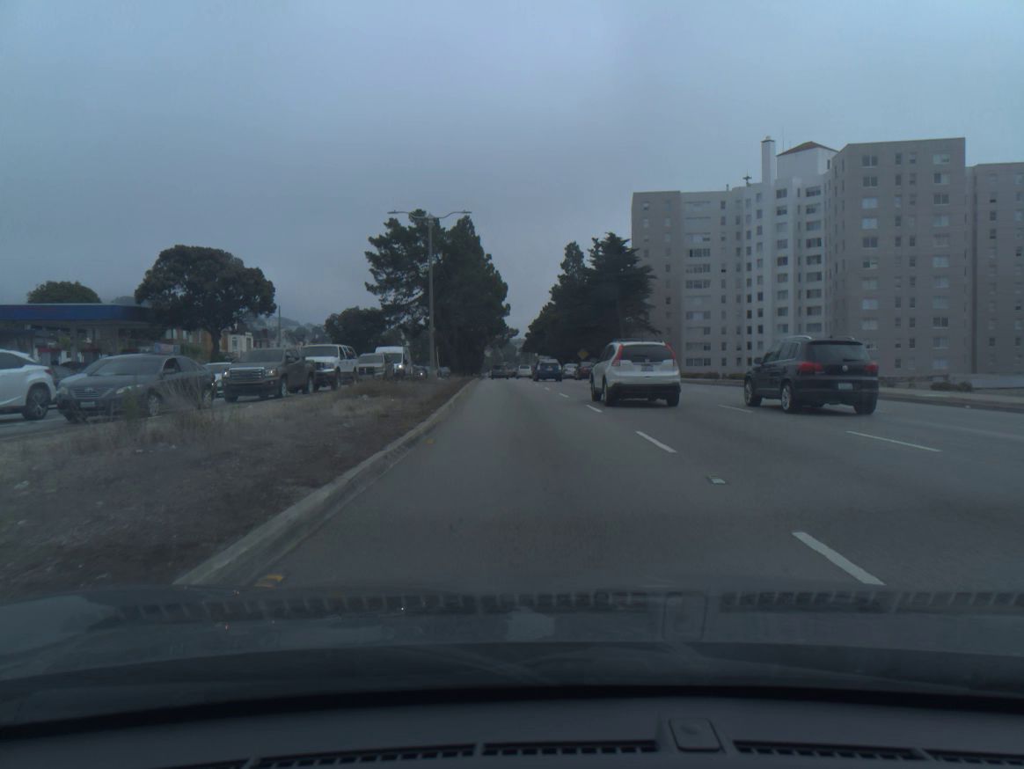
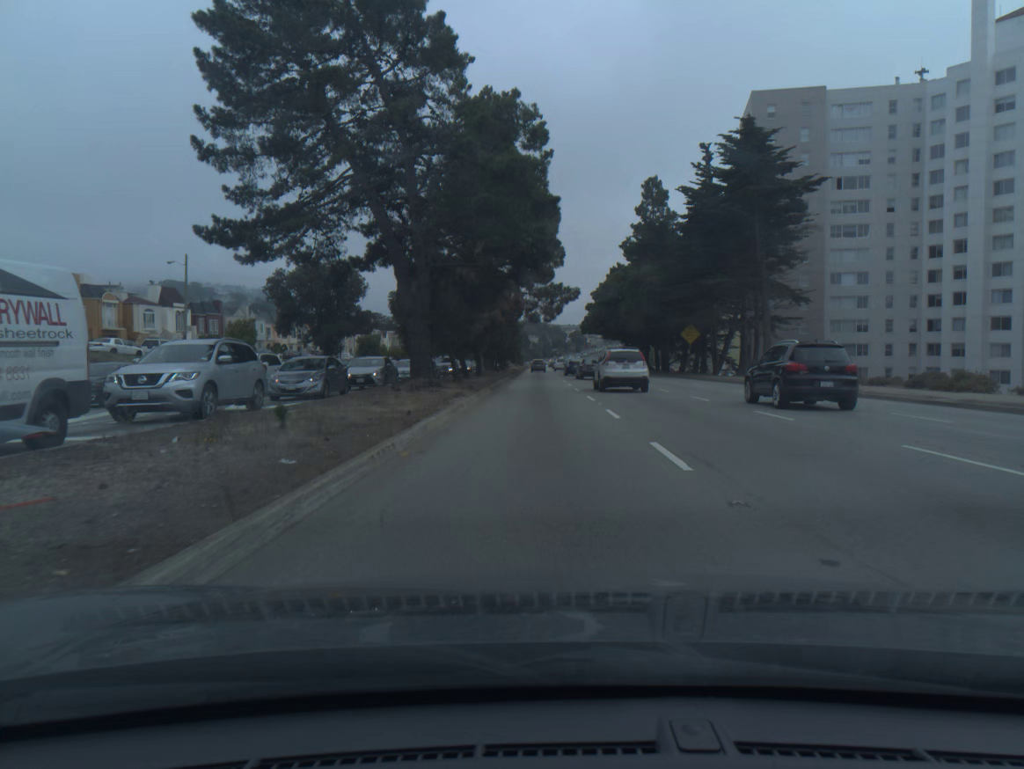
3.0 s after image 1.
(-2.0, +46.0) m; -3°
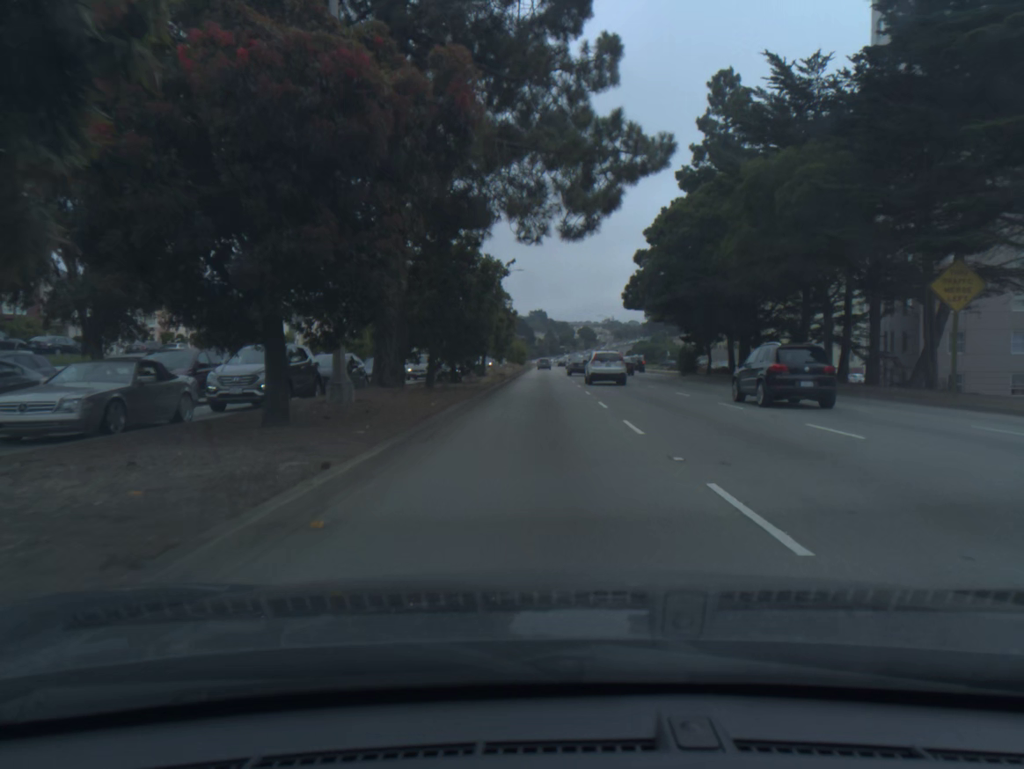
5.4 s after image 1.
(-0.2, +40.2) m; 0°
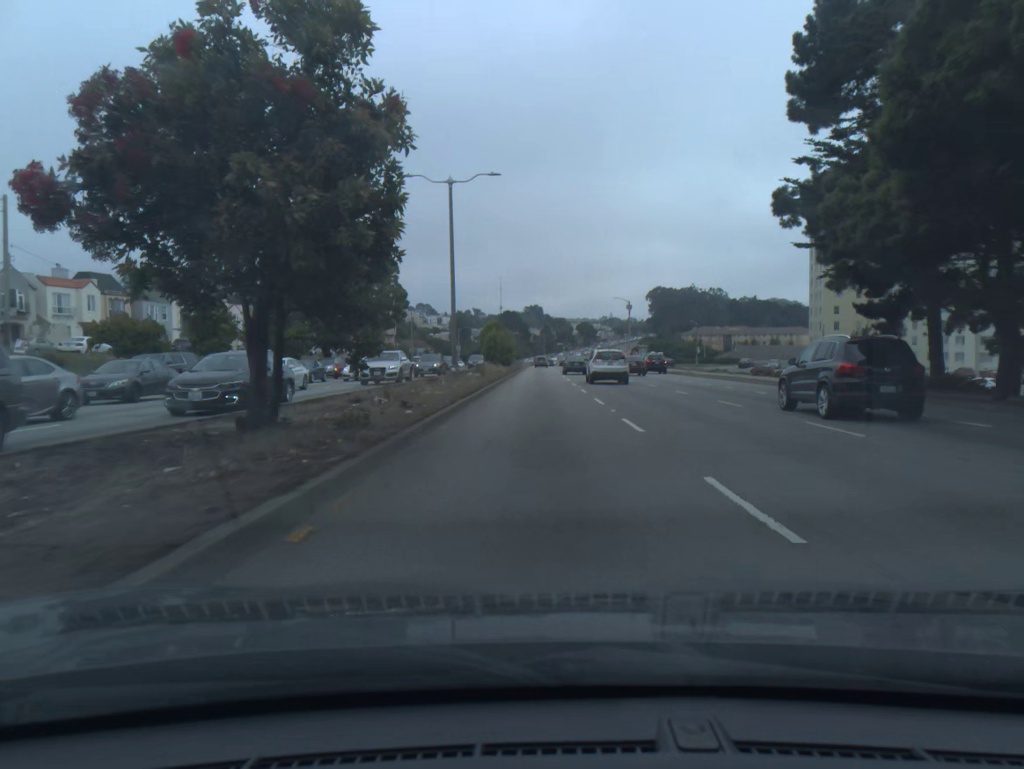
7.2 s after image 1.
(+0.1, +36.6) m; 0°
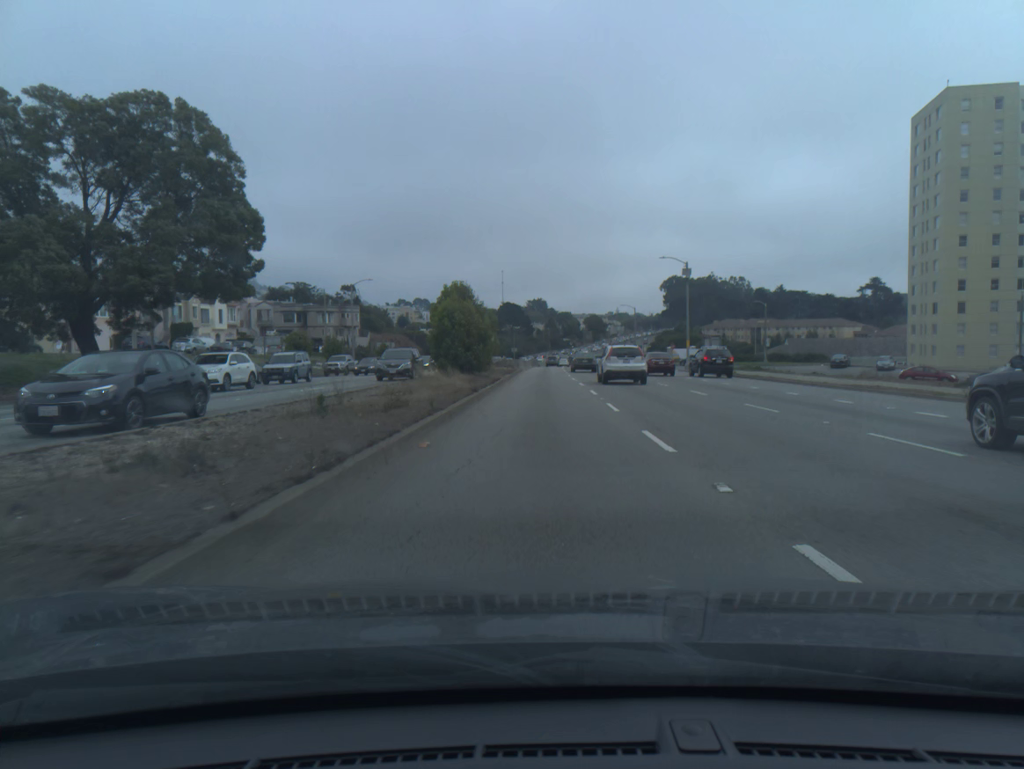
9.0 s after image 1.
(0.0, +39.7) m; 0°
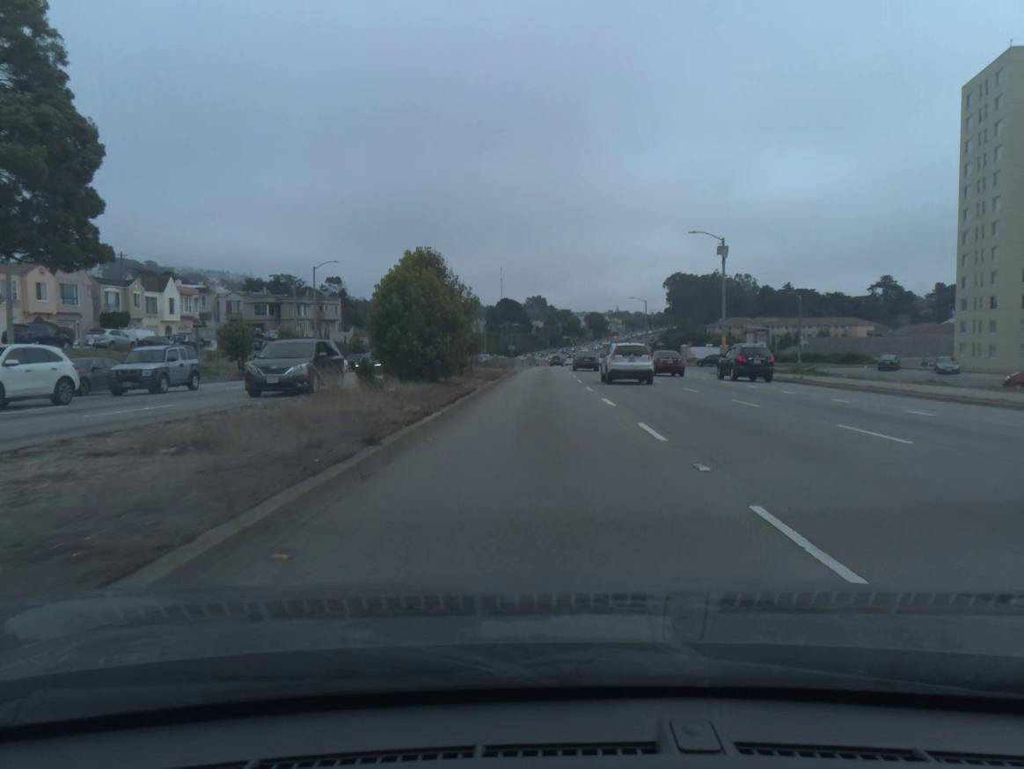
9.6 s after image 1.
(0.0, +13.5) m; 0°
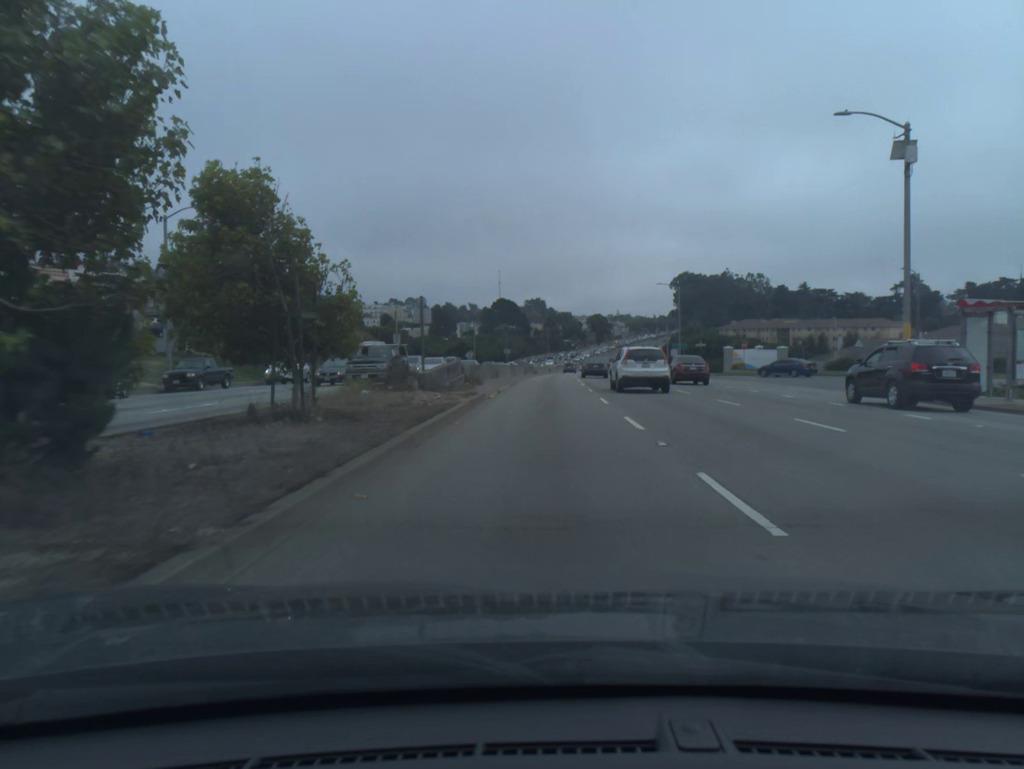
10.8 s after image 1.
(0.0, +27.3) m; 0°
